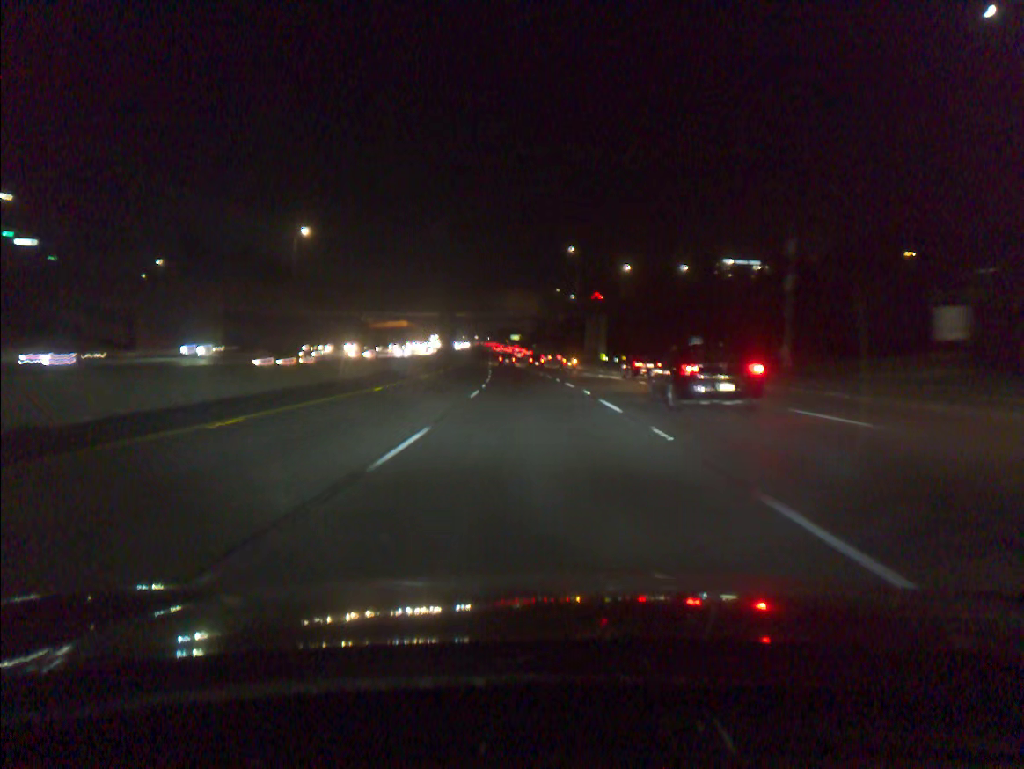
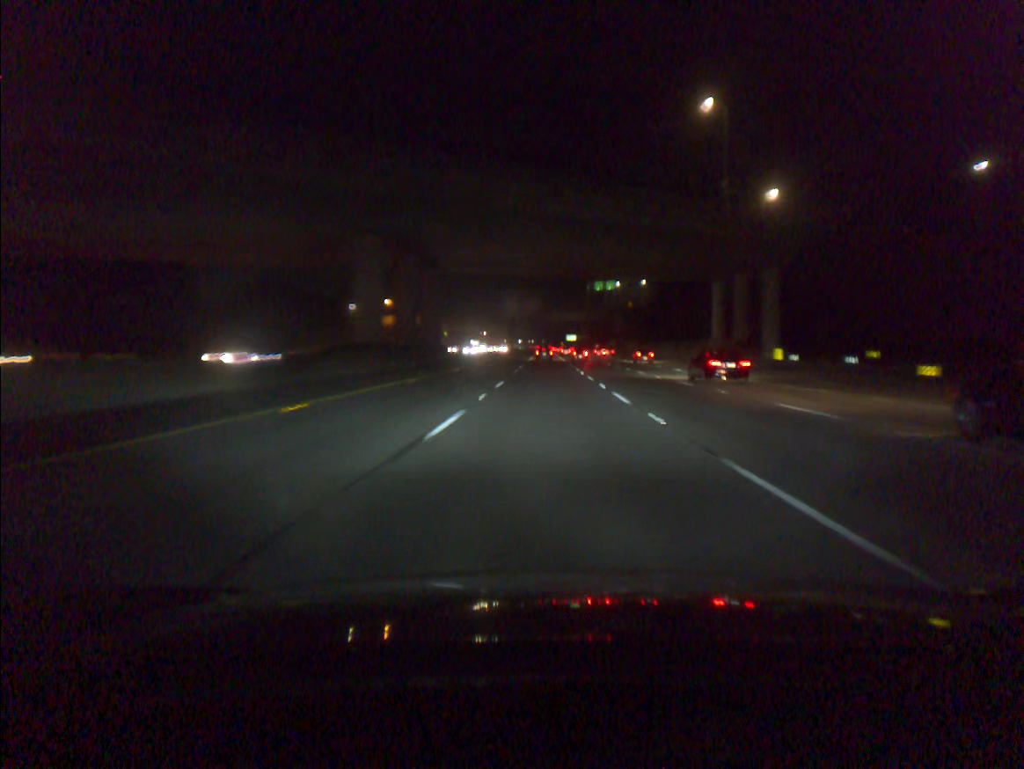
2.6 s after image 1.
(-3.8, +85.0) m; -4°
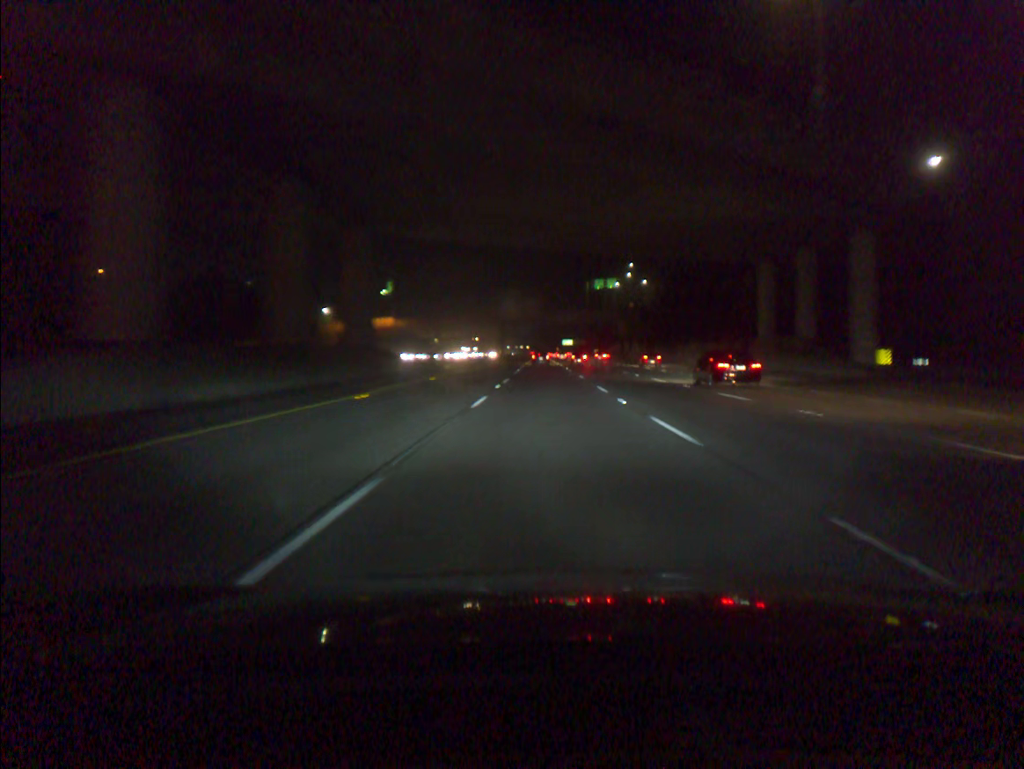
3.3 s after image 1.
(+0.1, +22.8) m; 0°
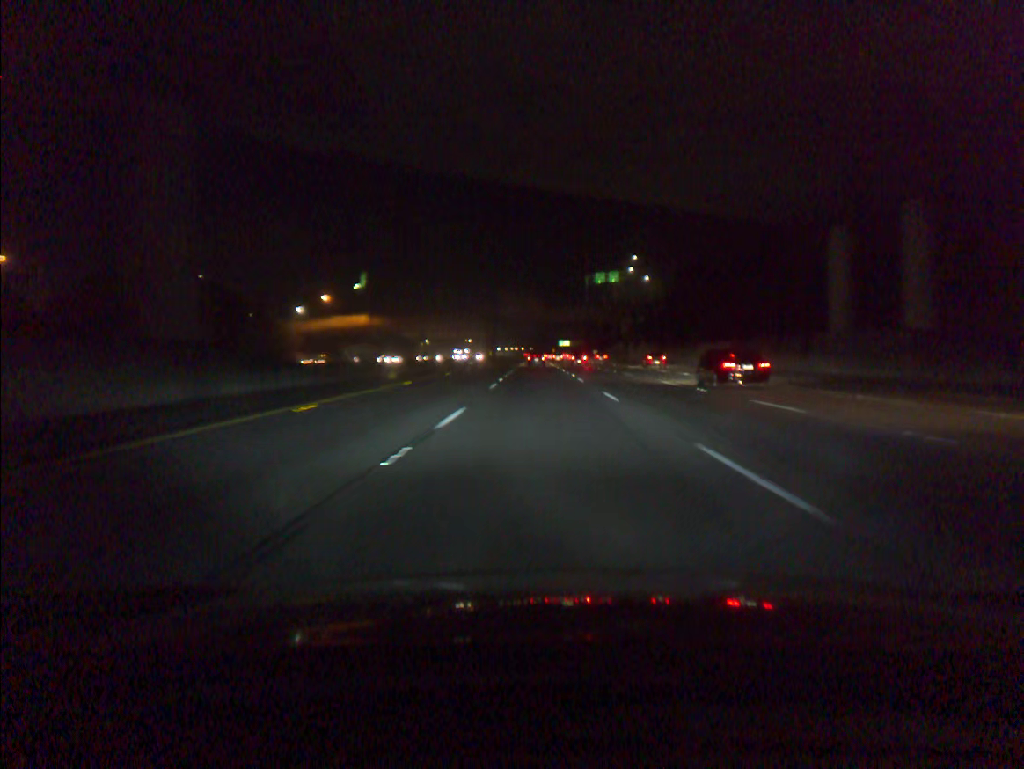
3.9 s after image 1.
(+0.1, +19.5) m; 0°
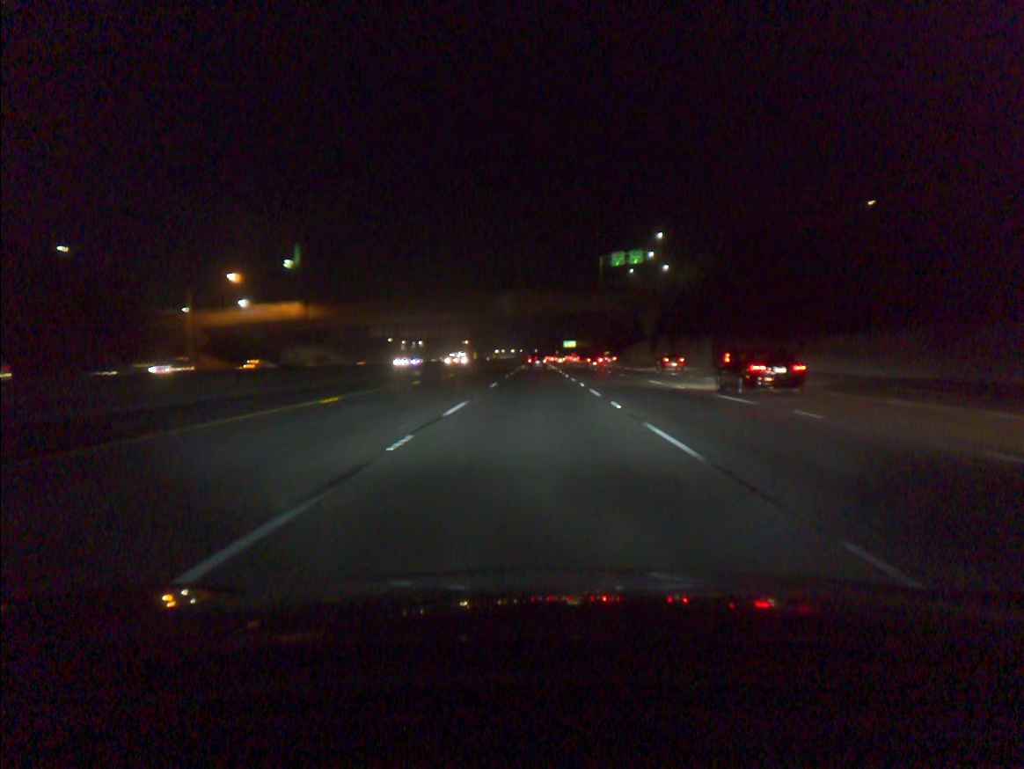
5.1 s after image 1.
(0.0, +40.6) m; 0°
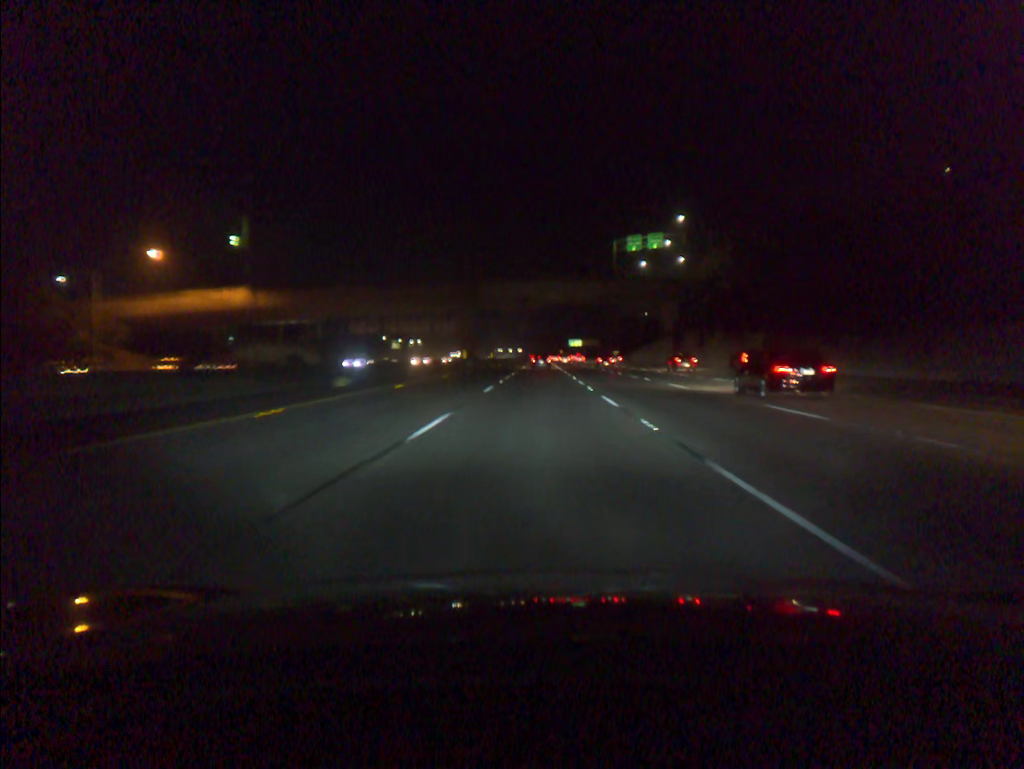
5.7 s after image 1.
(0.0, +19.4) m; 0°
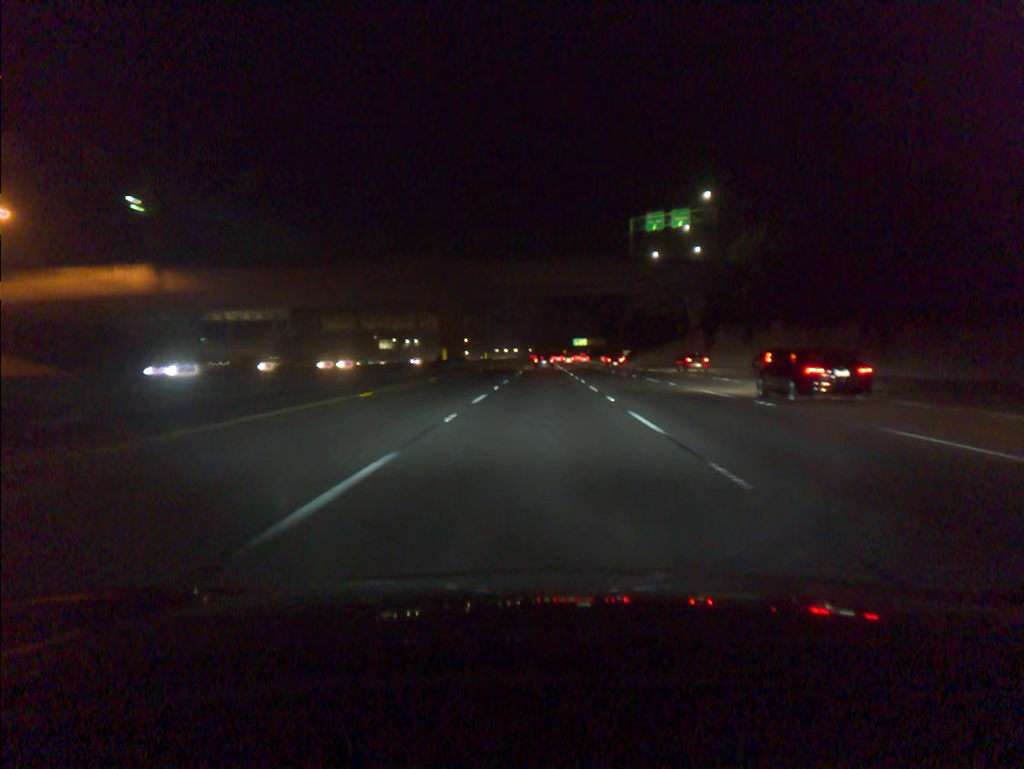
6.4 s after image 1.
(0.0, +21.0) m; 0°
